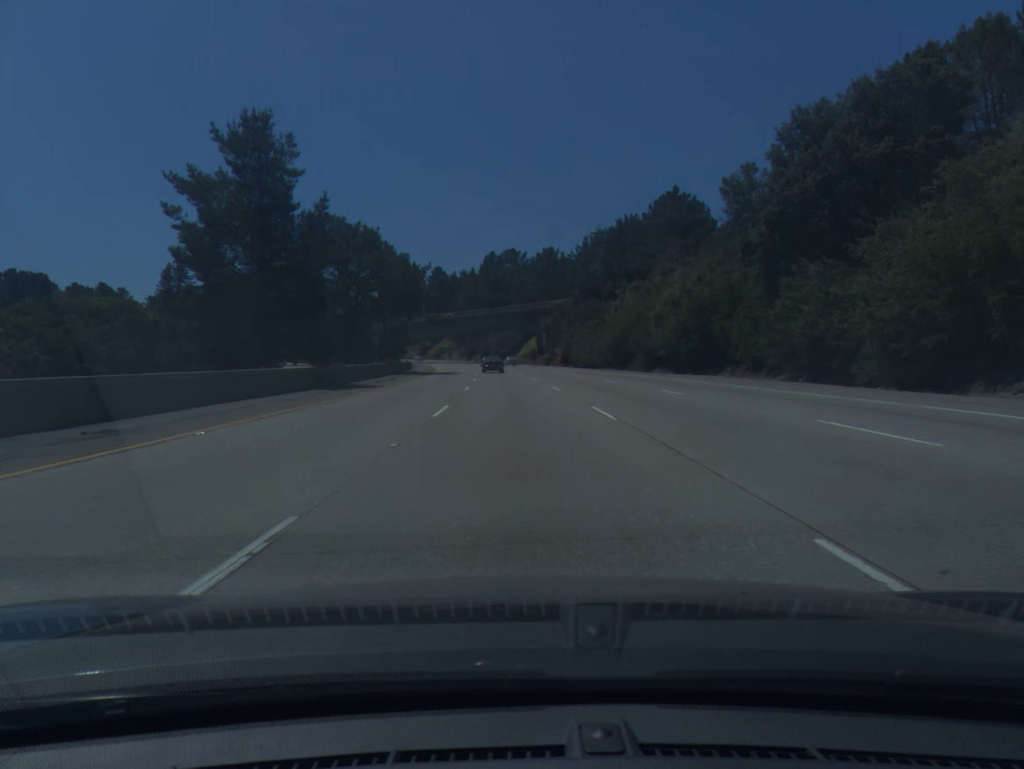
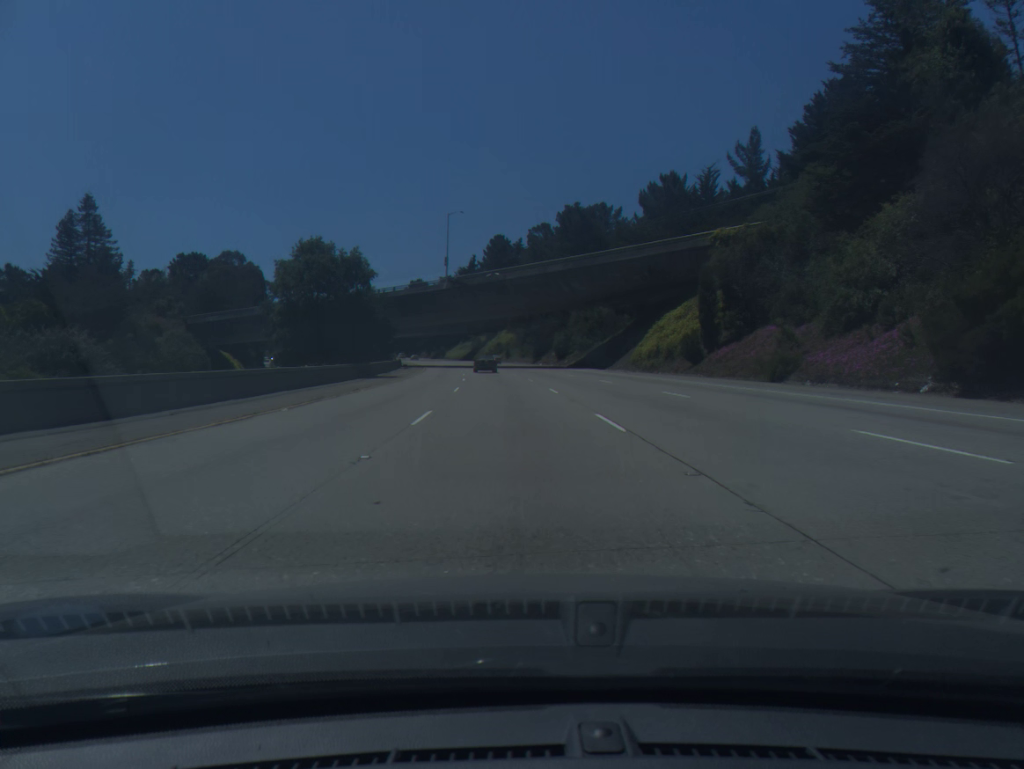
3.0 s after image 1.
(-3.7, +89.8) m; -5°
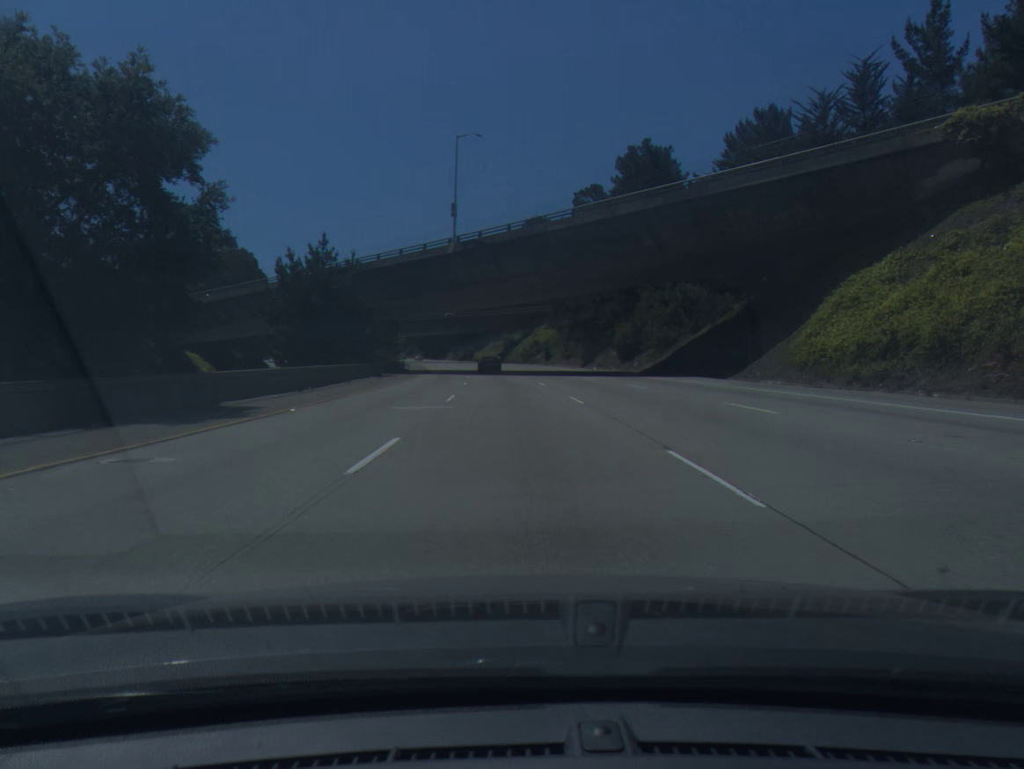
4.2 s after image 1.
(-0.8, +35.4) m; -3°
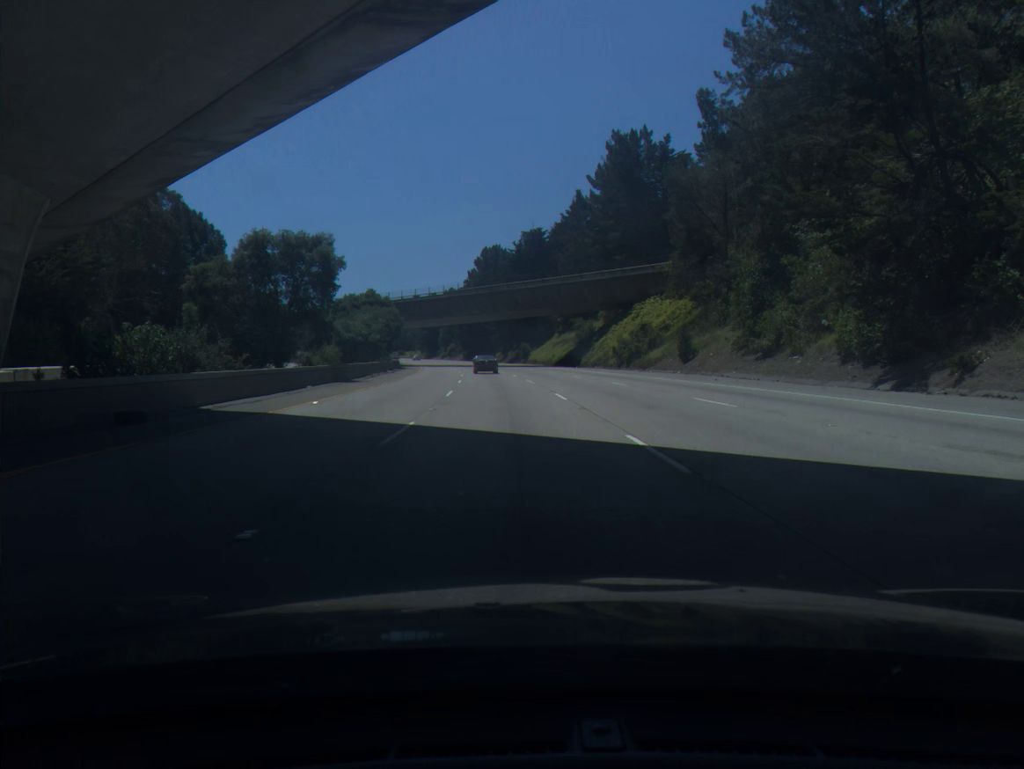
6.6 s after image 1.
(-2.7, +70.3) m; -4°
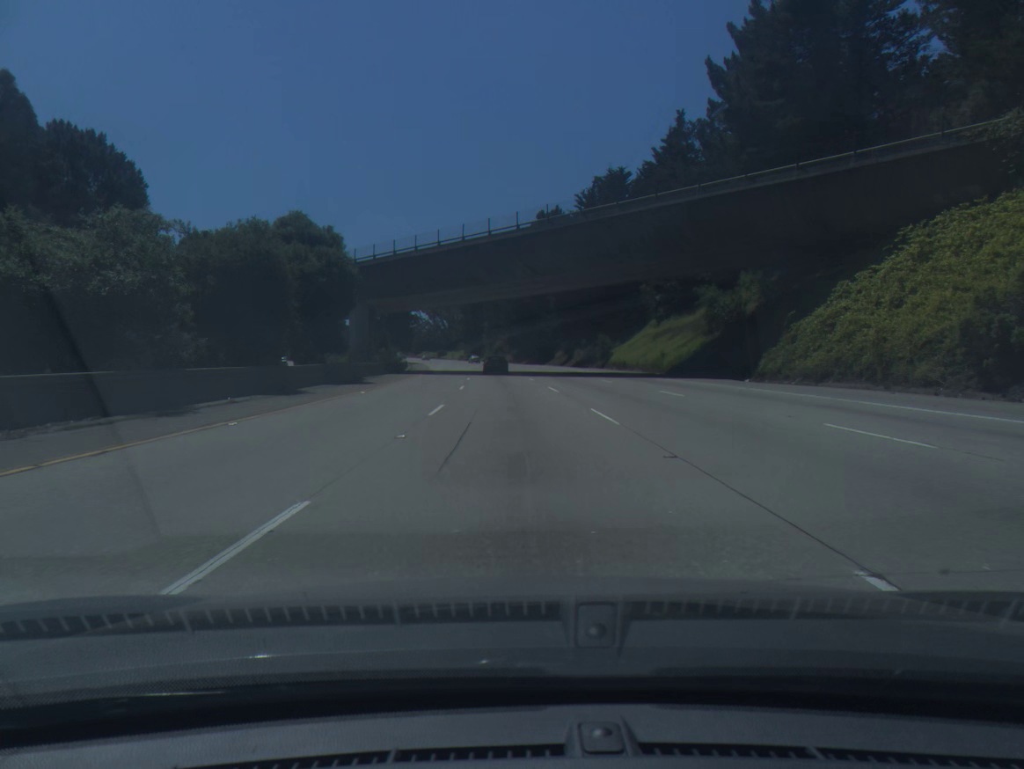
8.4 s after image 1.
(-1.9, +52.4) m; -4°
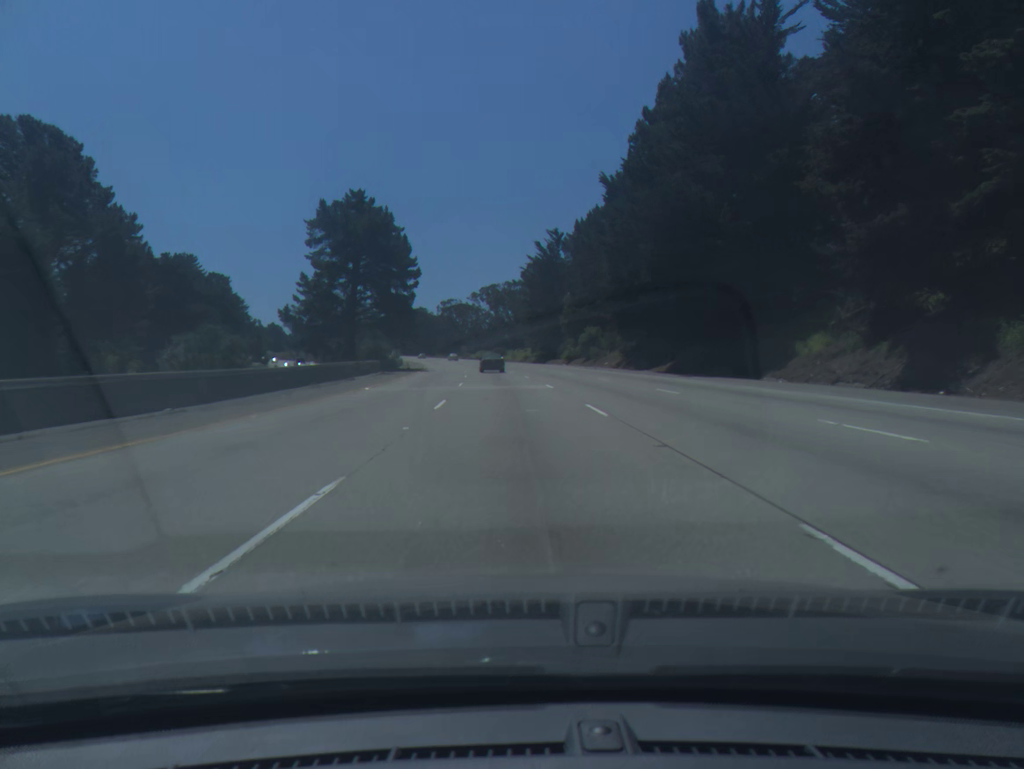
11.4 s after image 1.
(-4.2, +86.6) m; -5°
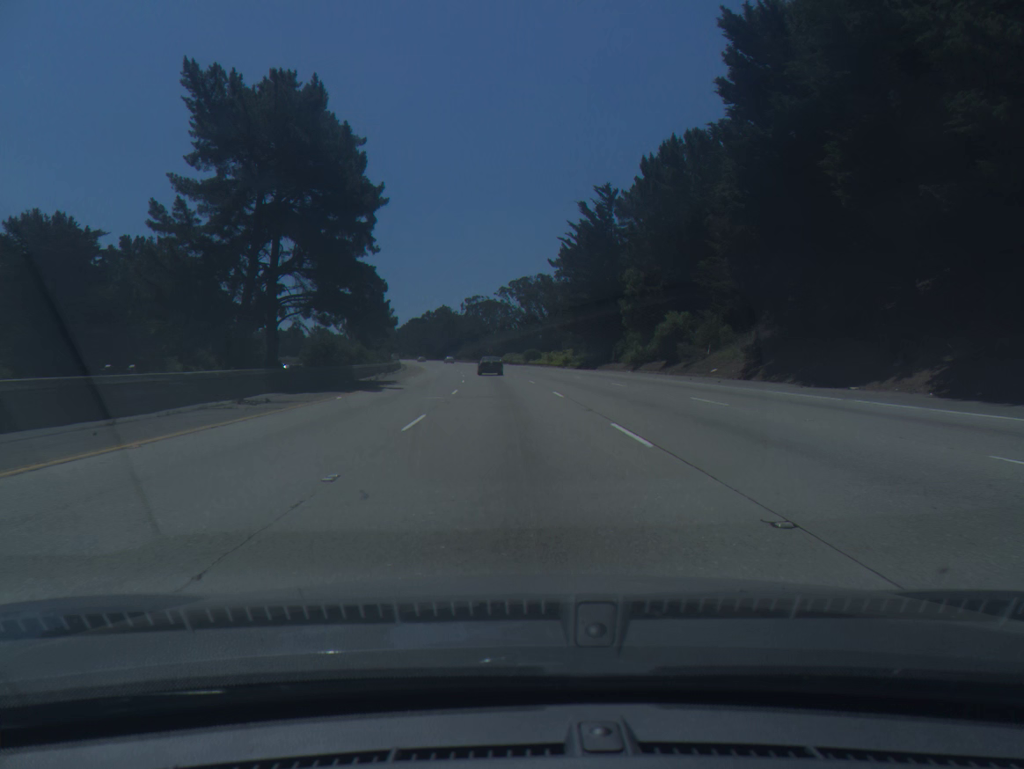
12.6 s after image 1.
(-0.7, +34.4) m; -2°
